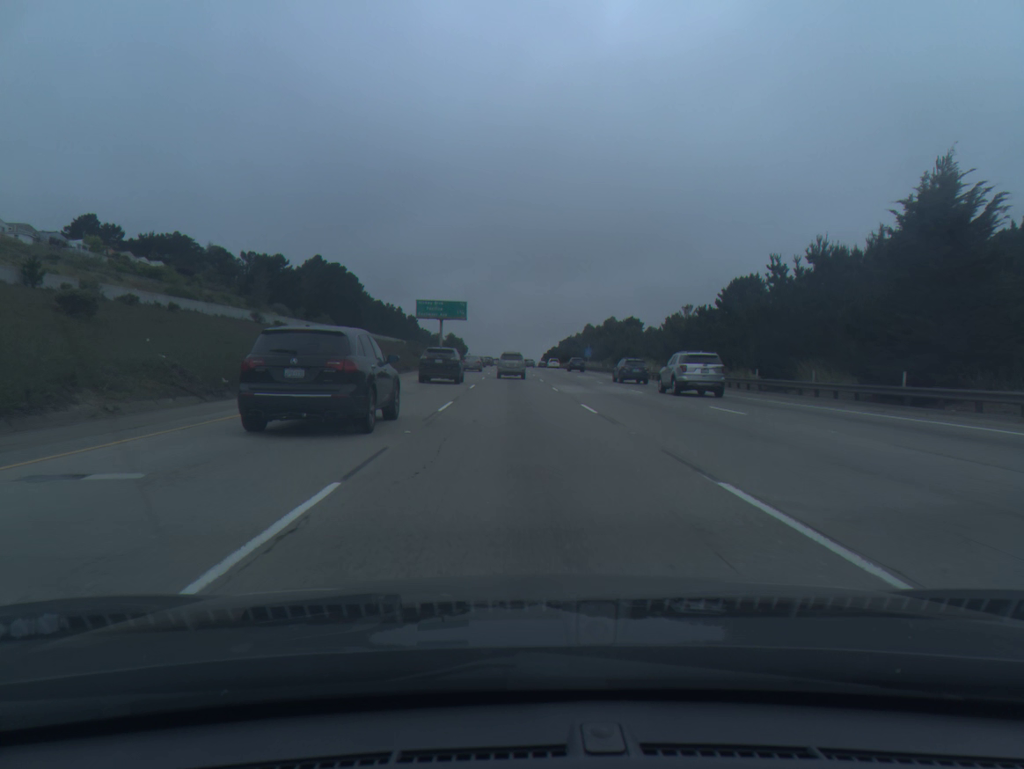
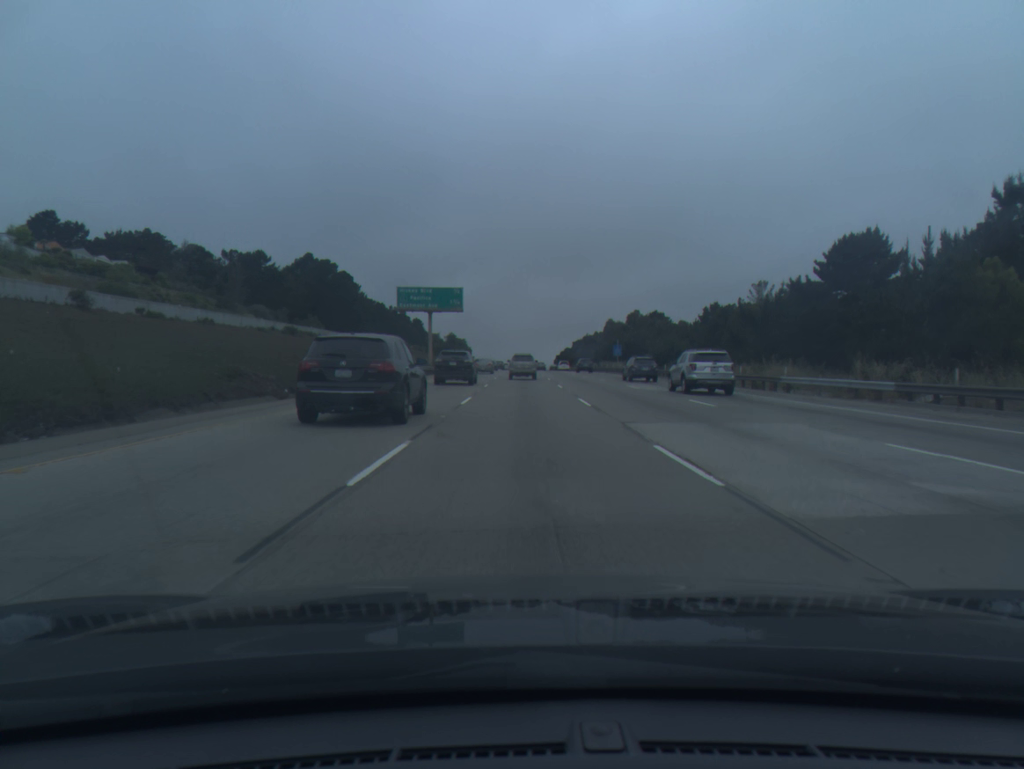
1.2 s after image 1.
(-0.2, +25.2) m; -1°
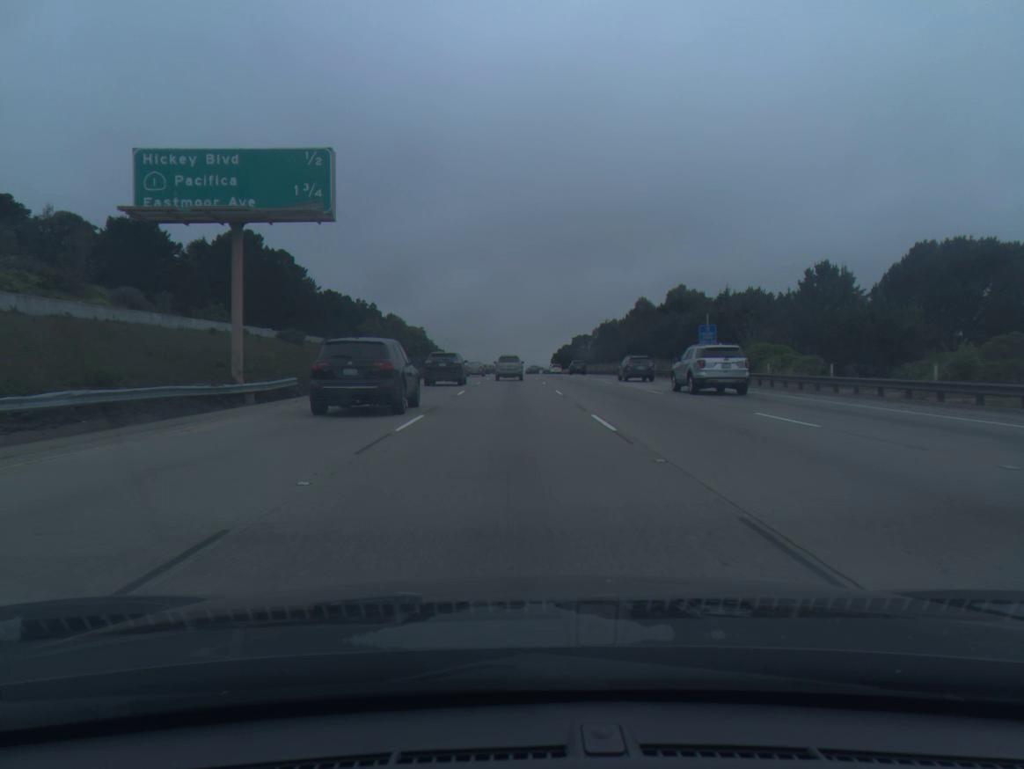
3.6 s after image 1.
(+0.3, +52.8) m; 0°
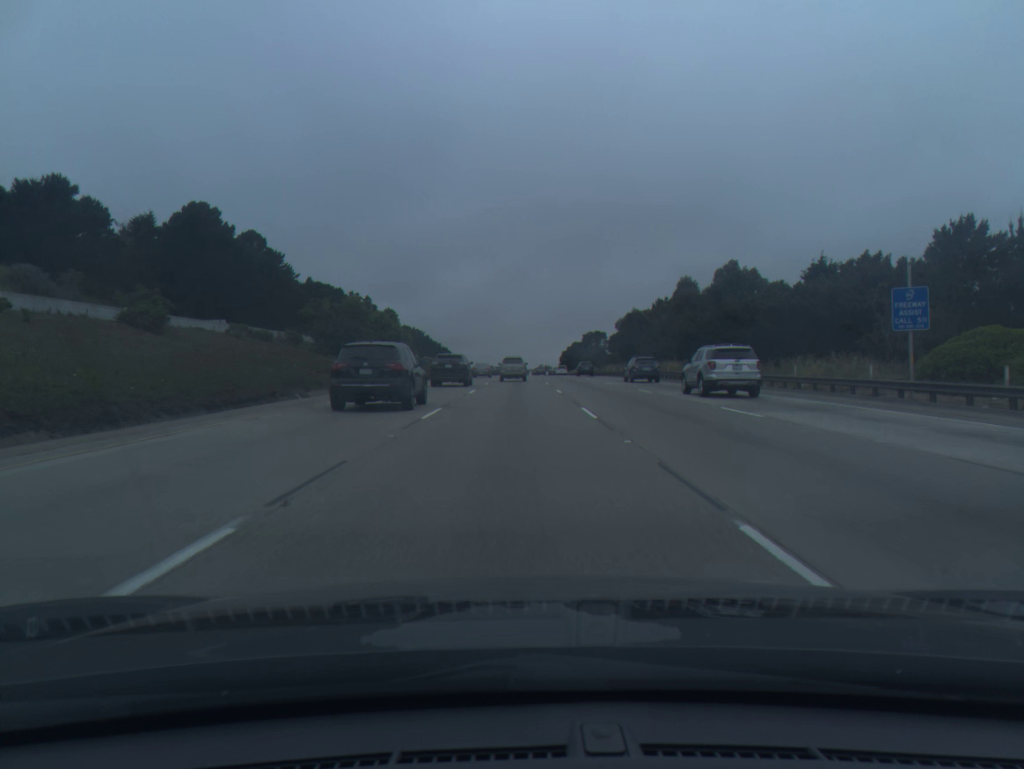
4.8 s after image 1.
(-0.1, +26.0) m; -1°
